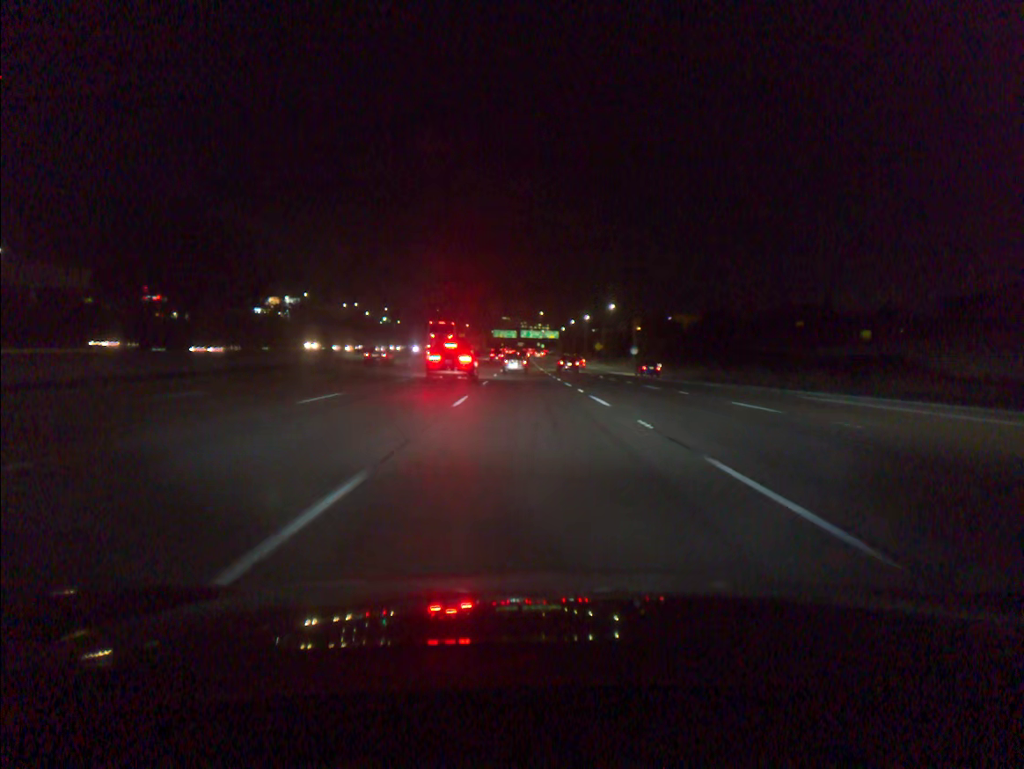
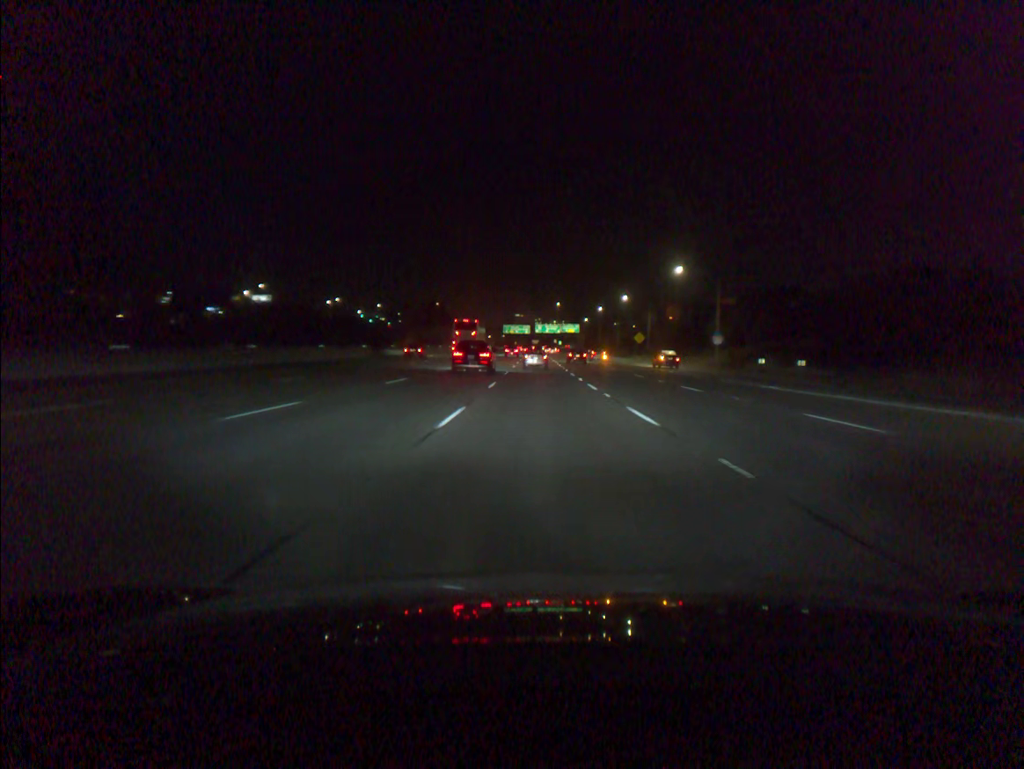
(-0.8, +48.7) m; -1°
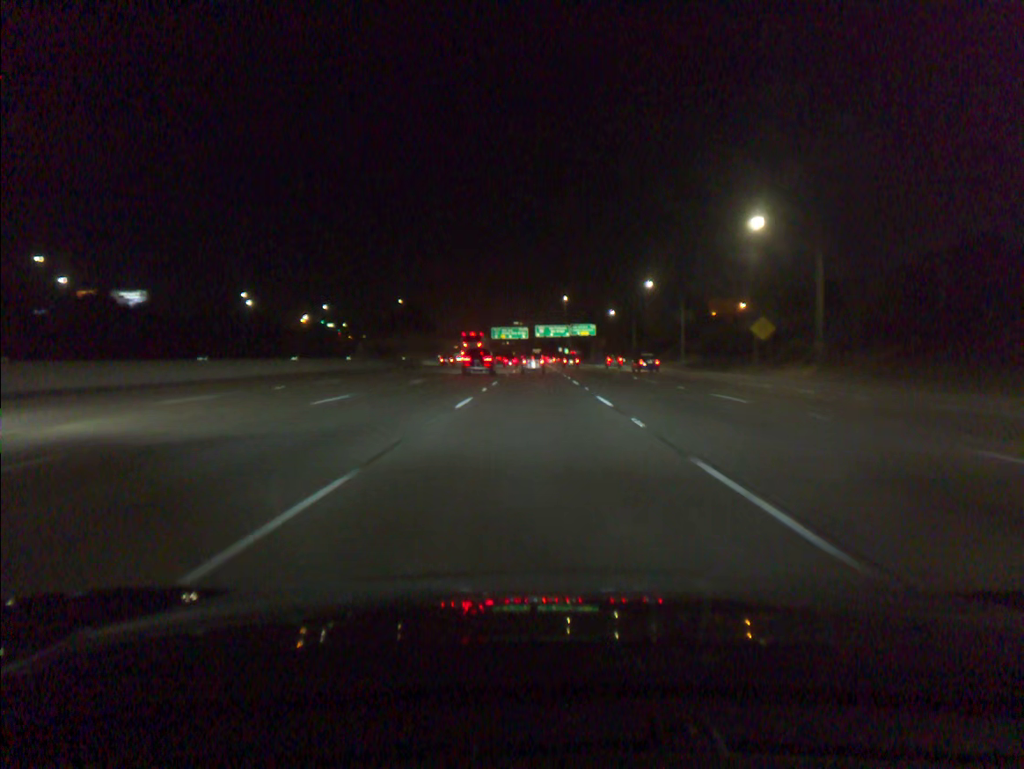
(+0.4, +79.6) m; 0°
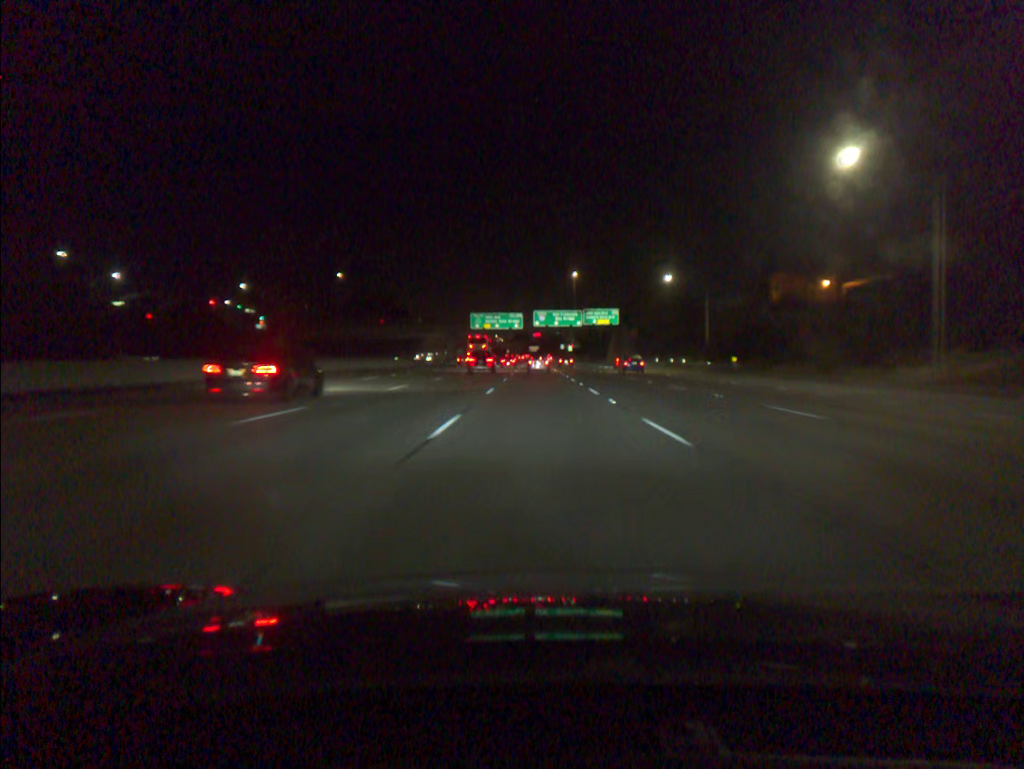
(-0.2, +63.5) m; 0°
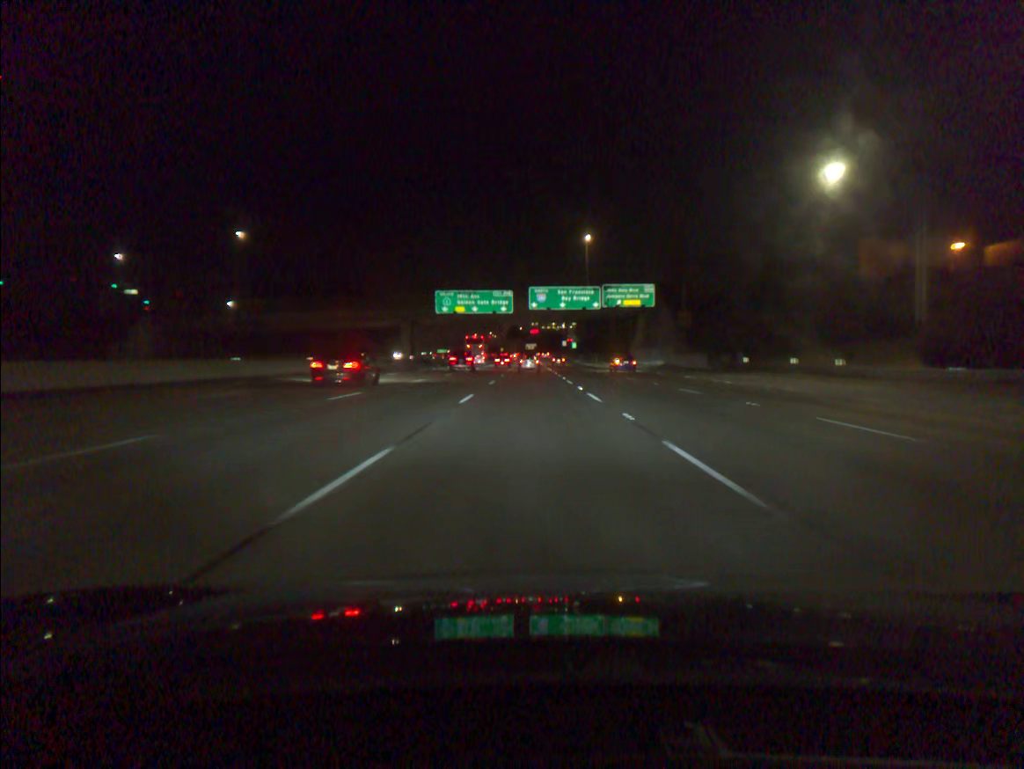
(+0.2, +48.2) m; 0°
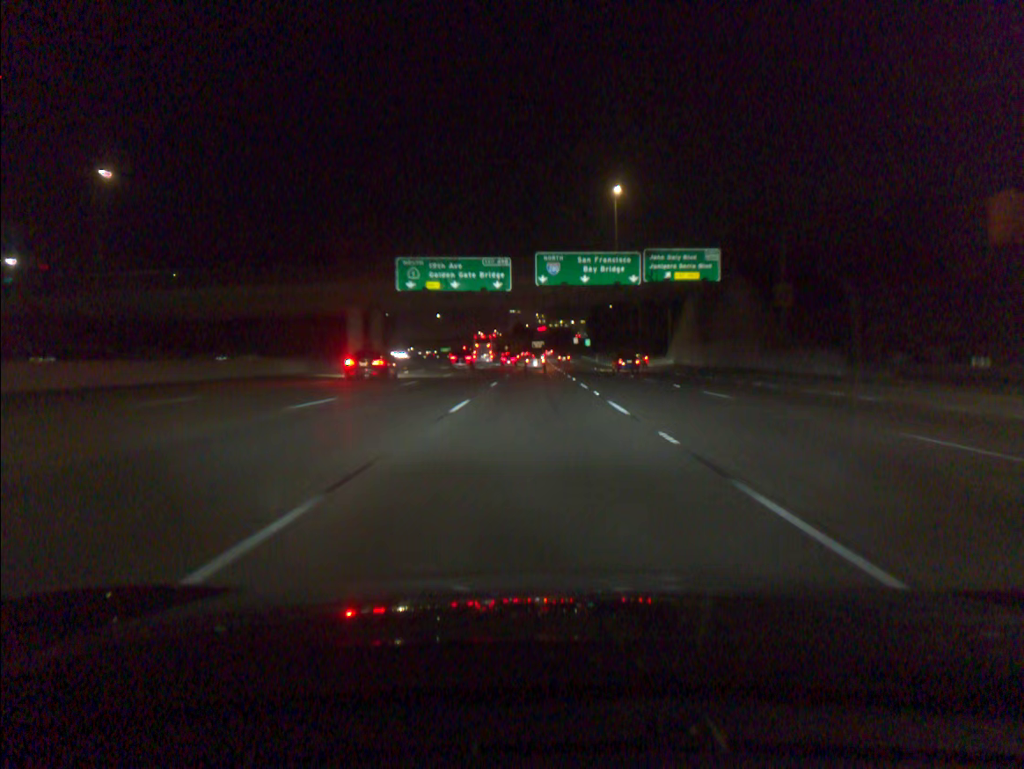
(-0.2, +32.4) m; -1°
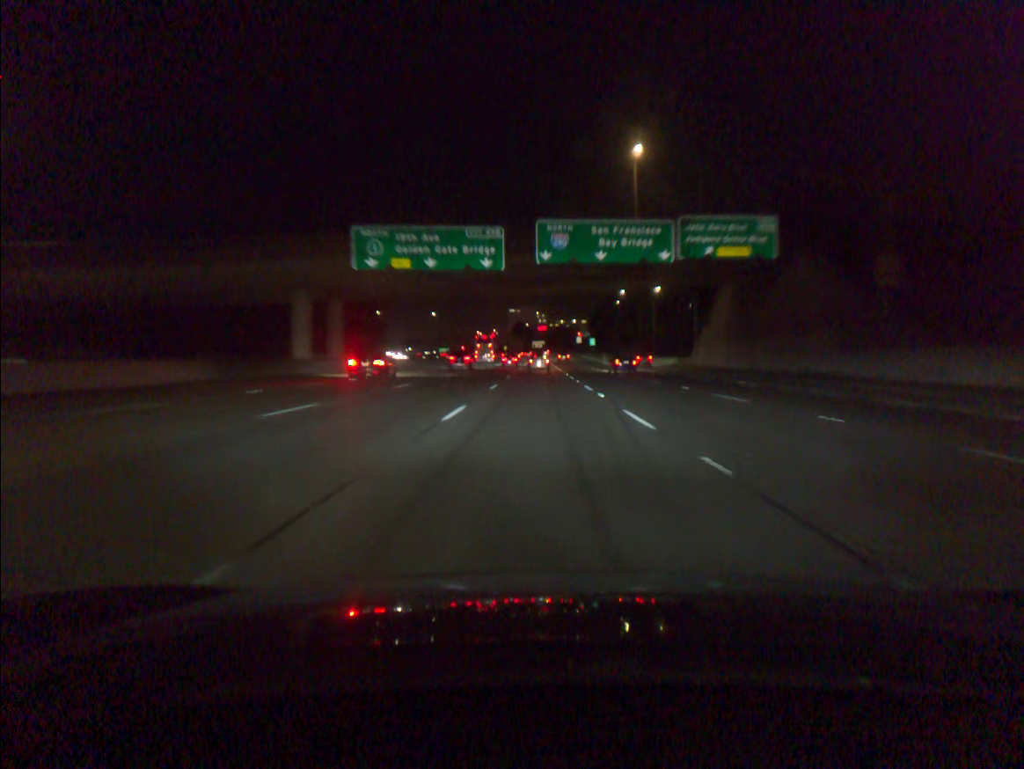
(0.0, +16.3) m; 0°
